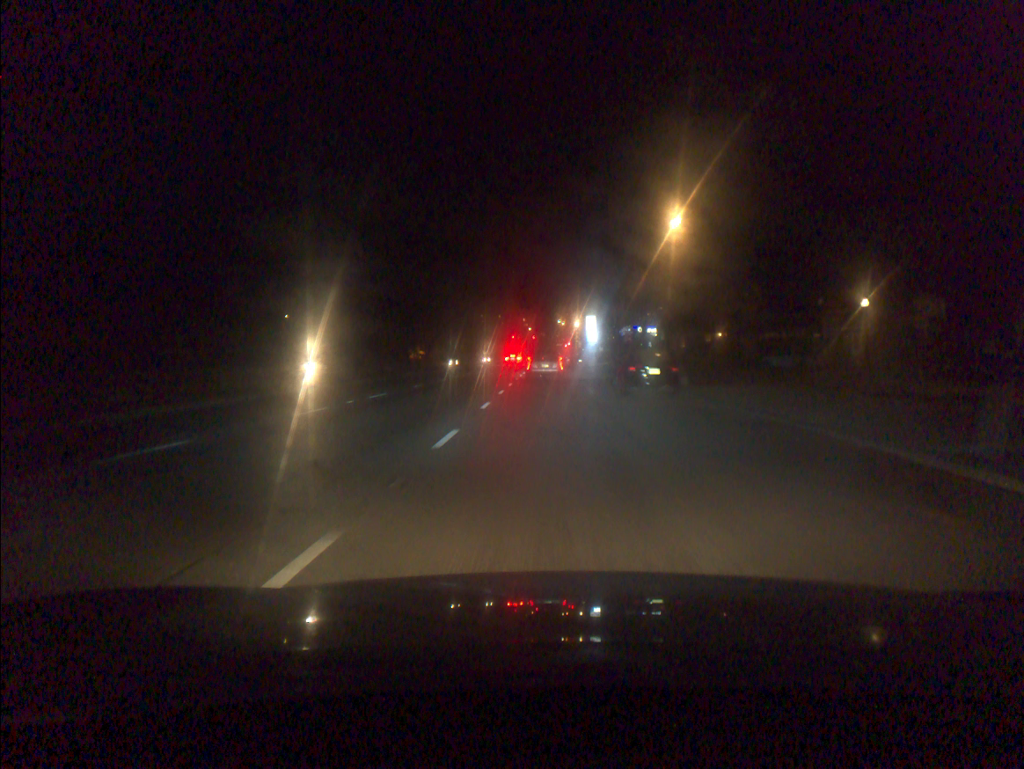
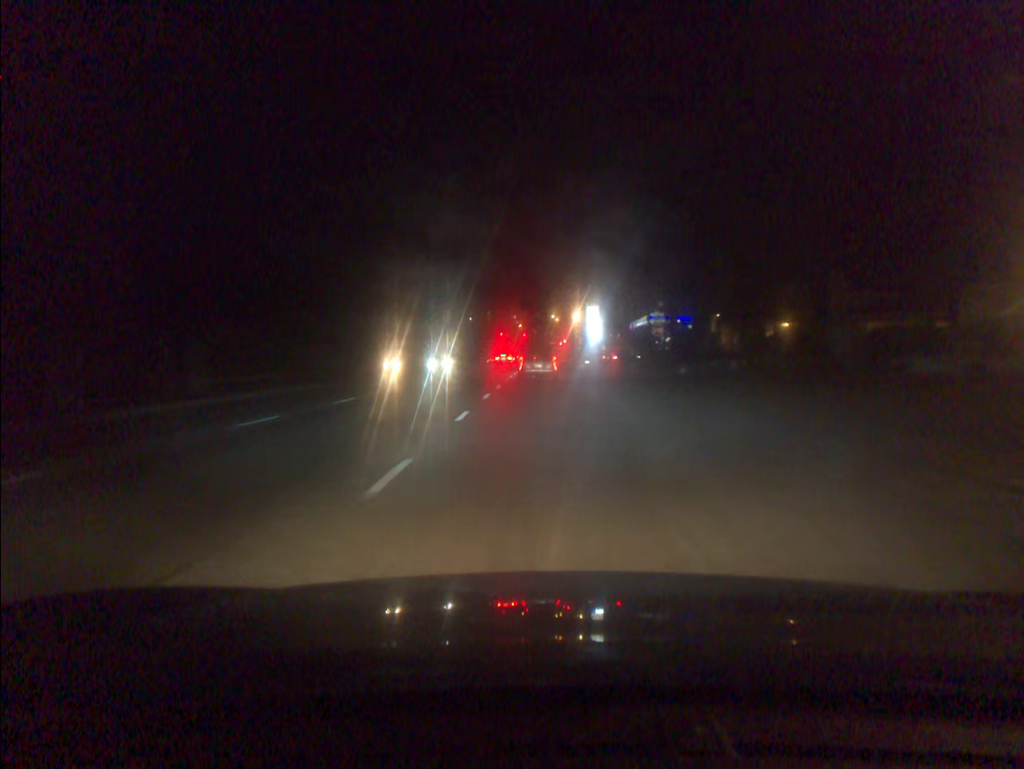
(-0.1, +24.4) m; 0°
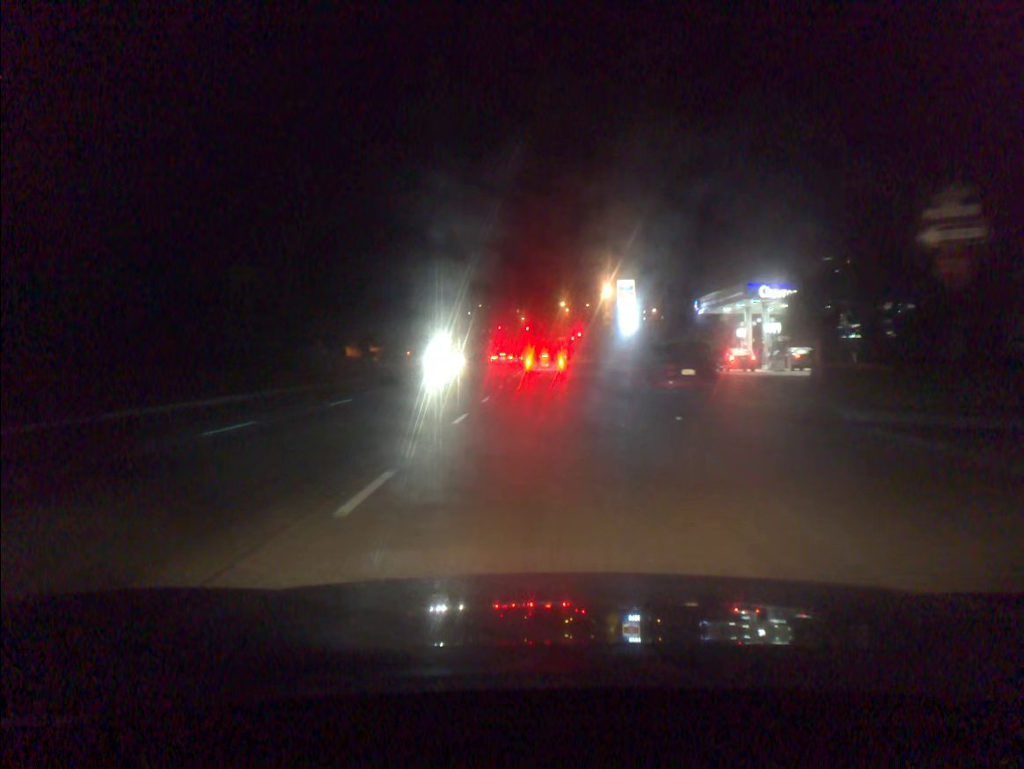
(-0.2, +37.3) m; -1°
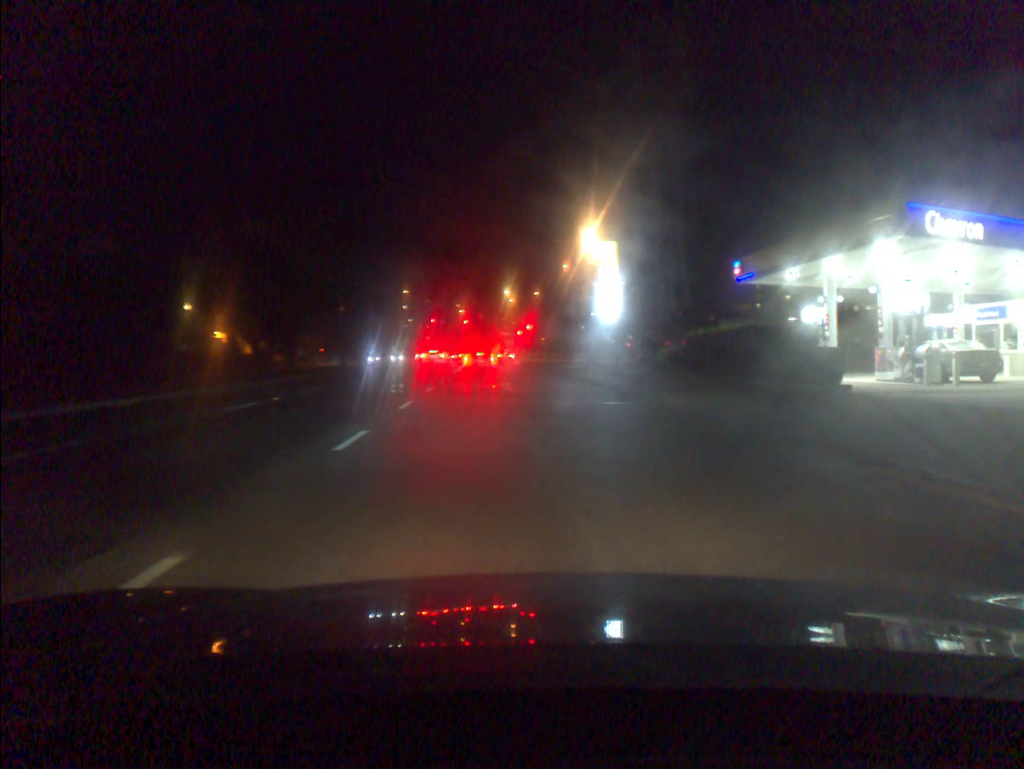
(+0.2, +25.1) m; +6°
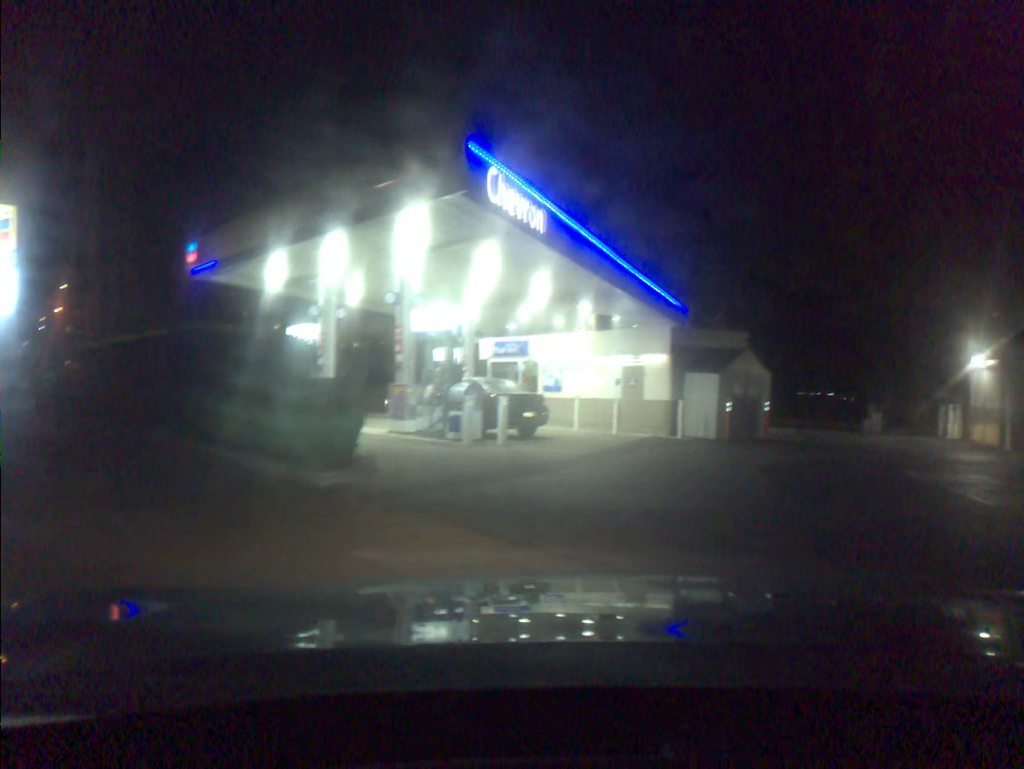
(+3.3, +11.4) m; +44°
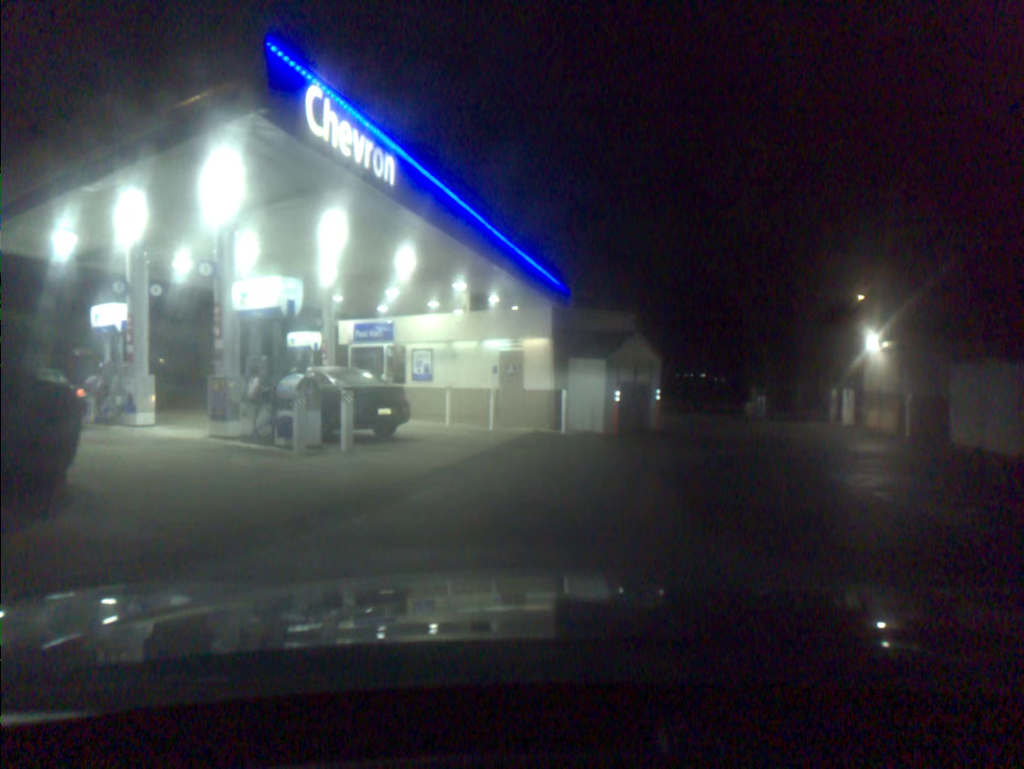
(0.0, +3.3) m; +1°
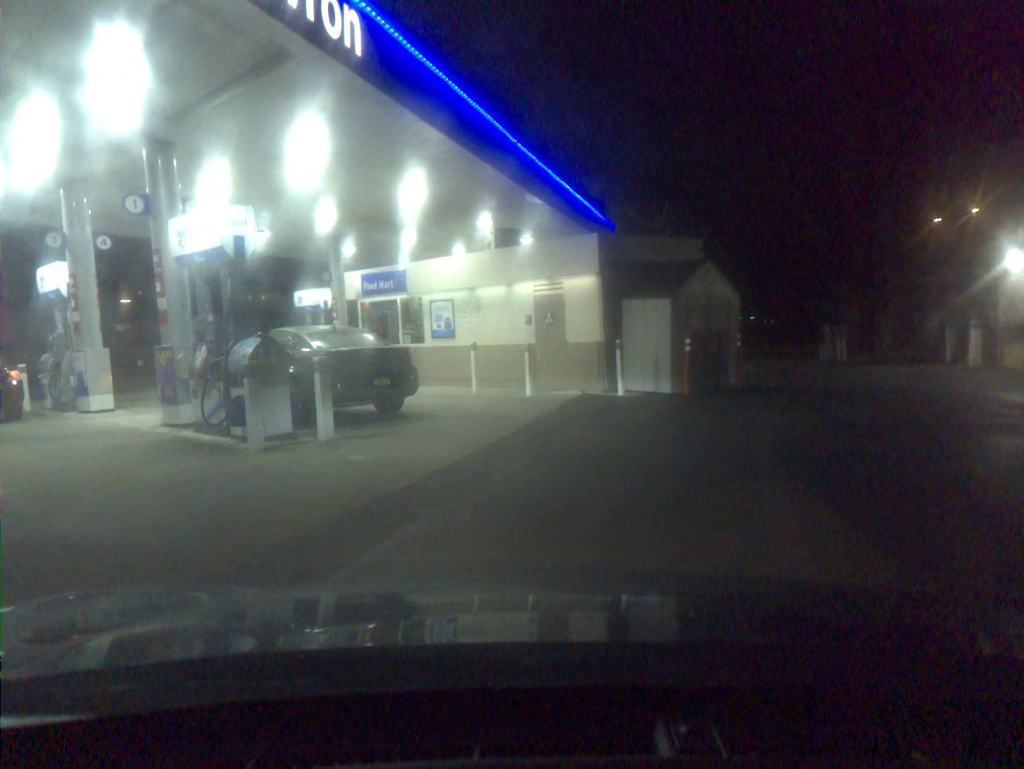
(-0.2, +3.9) m; -9°
